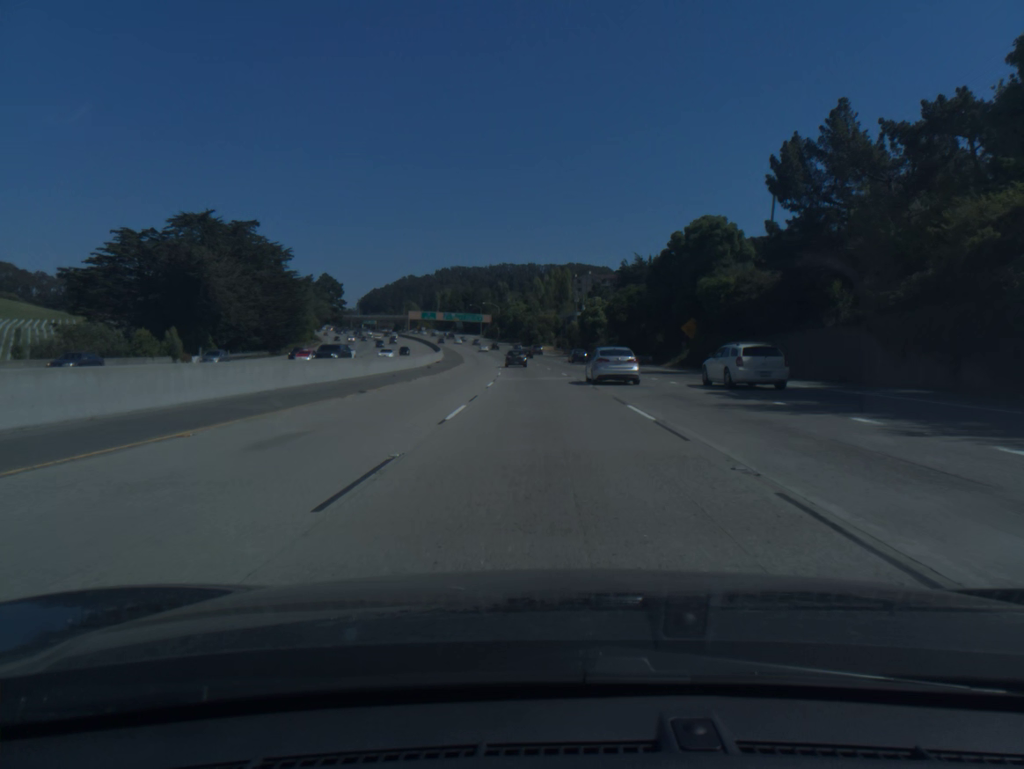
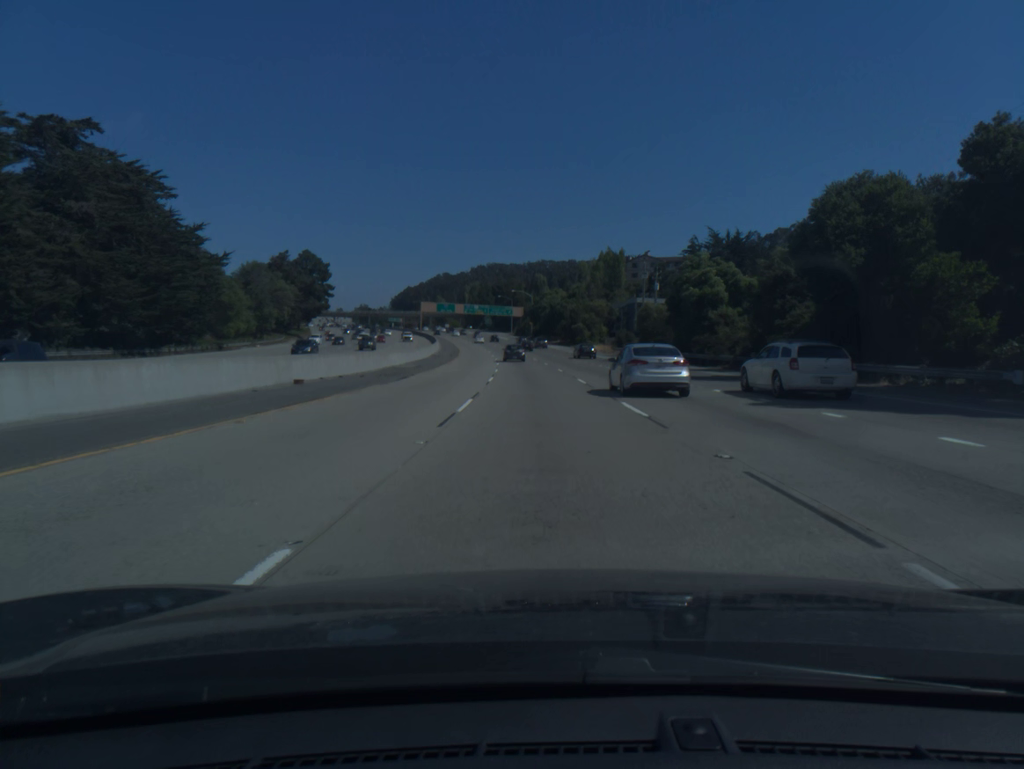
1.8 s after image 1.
(-1.4, +56.6) m; -3°
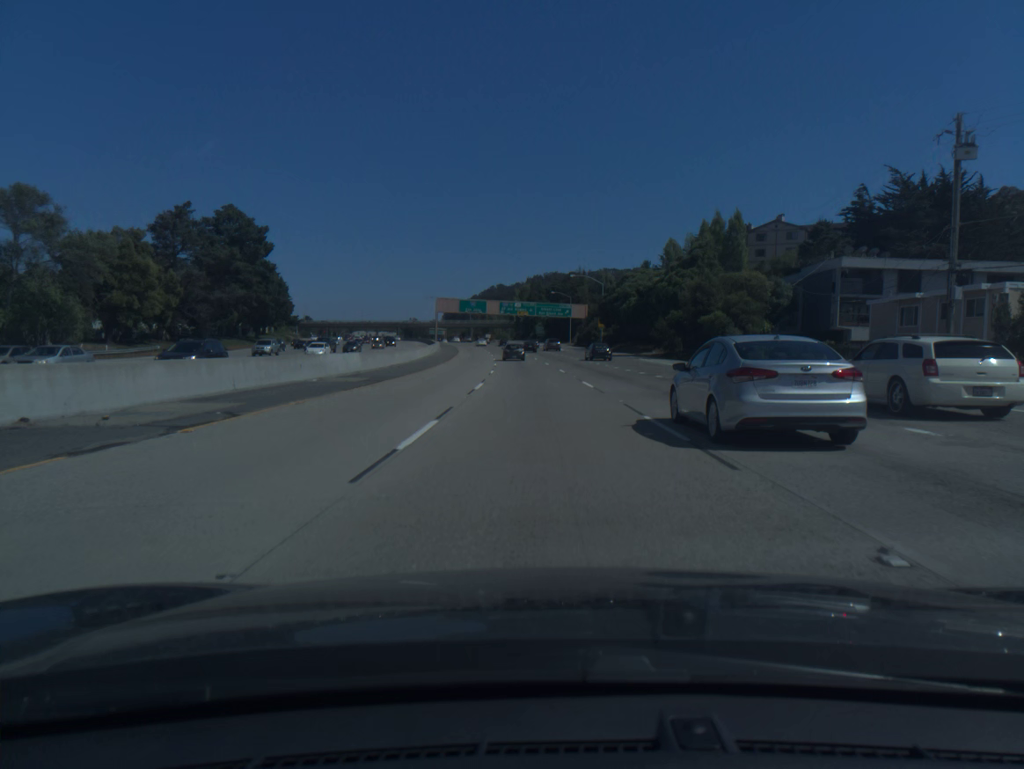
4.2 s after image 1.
(-2.6, +75.1) m; -4°
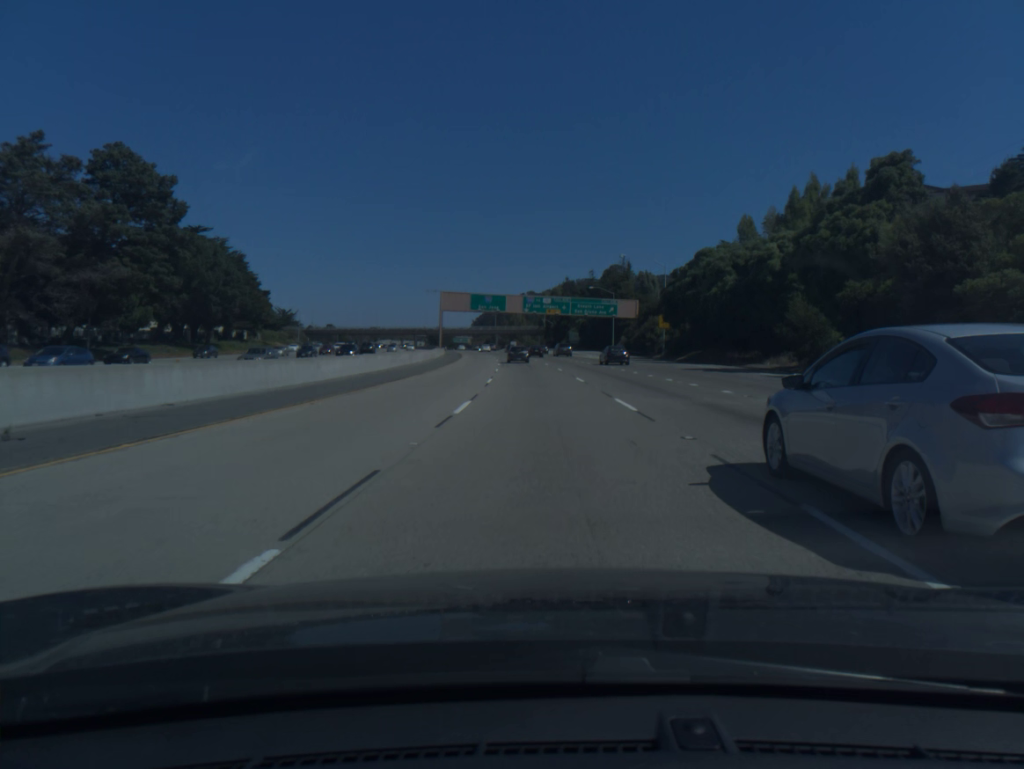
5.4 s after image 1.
(-0.7, +37.3) m; -2°
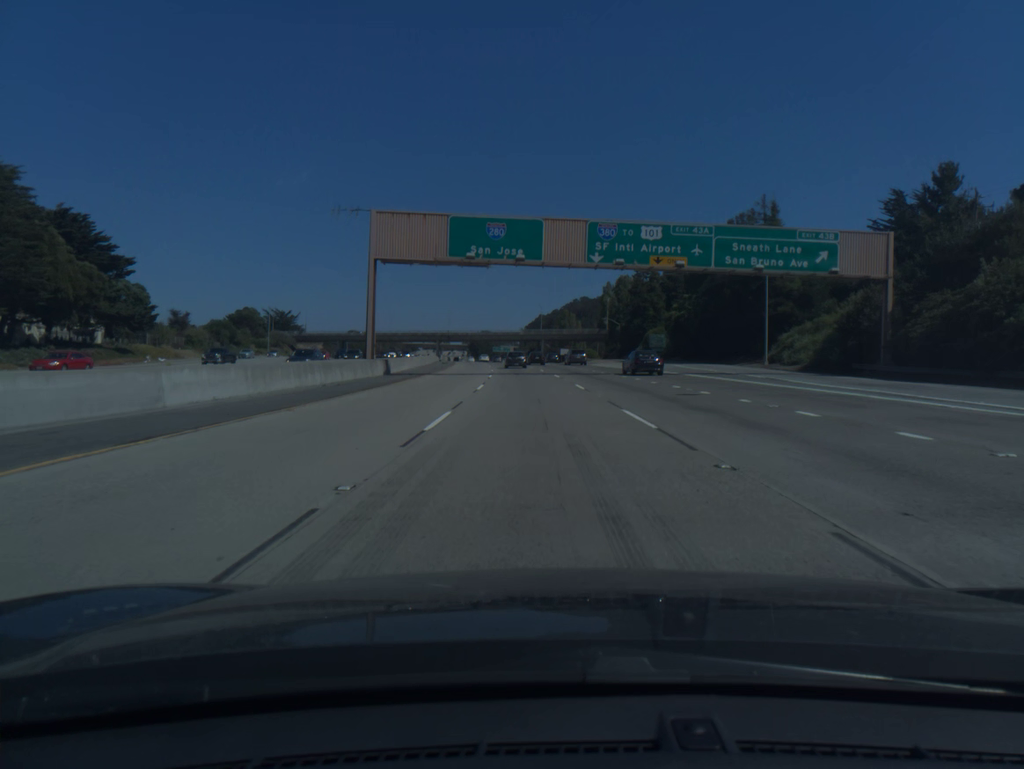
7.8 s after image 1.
(-2.4, +74.2) m; -4°
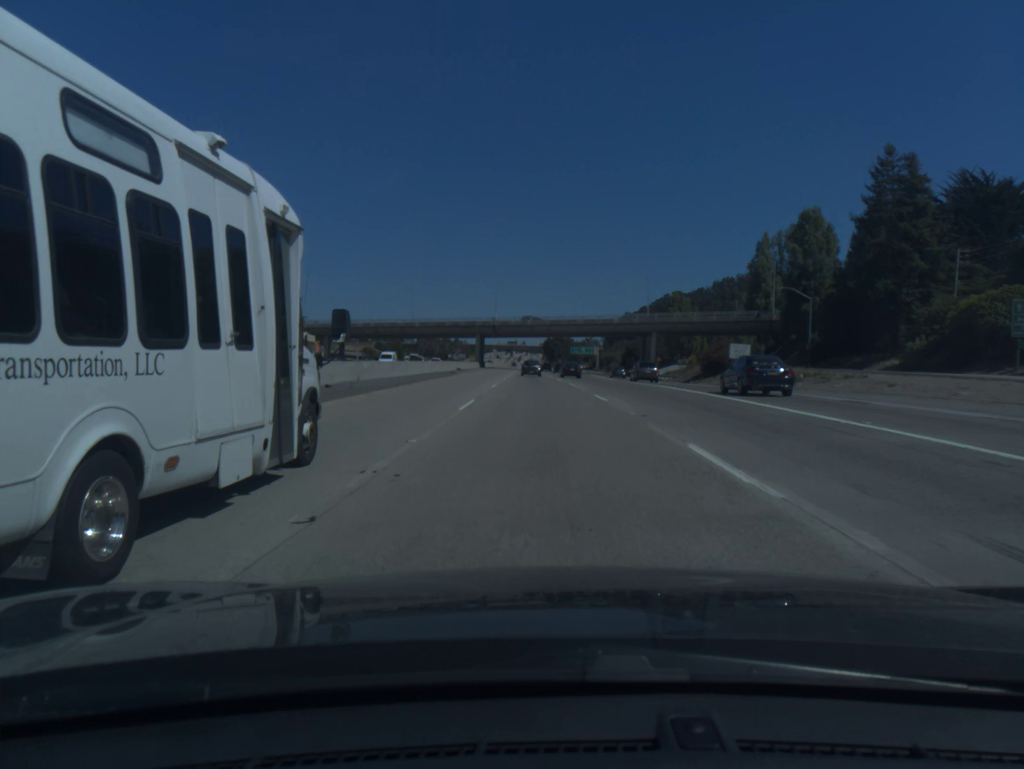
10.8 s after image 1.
(-4.6, +92.4) m; -6°
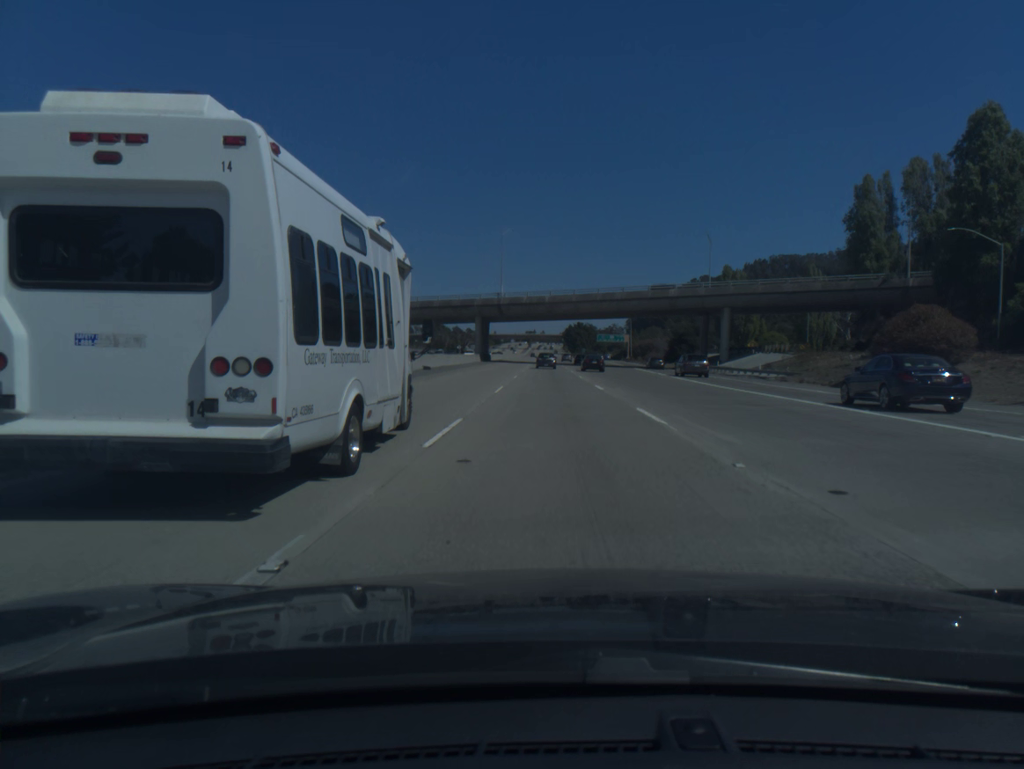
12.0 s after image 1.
(-0.5, +37.7) m; -1°
